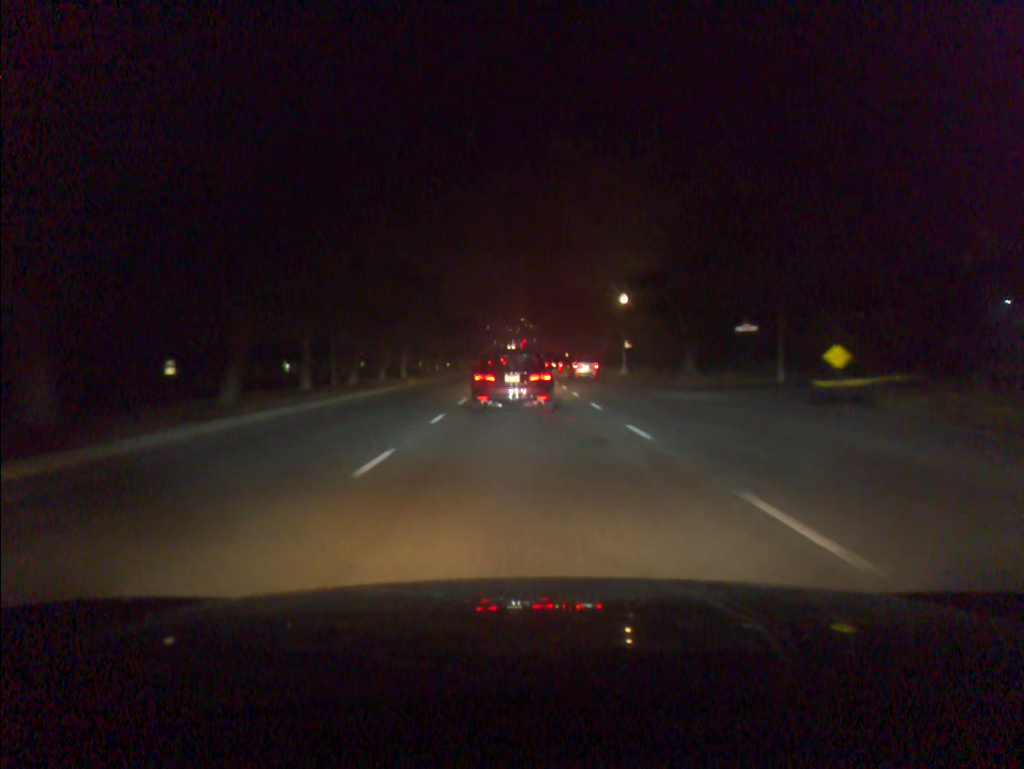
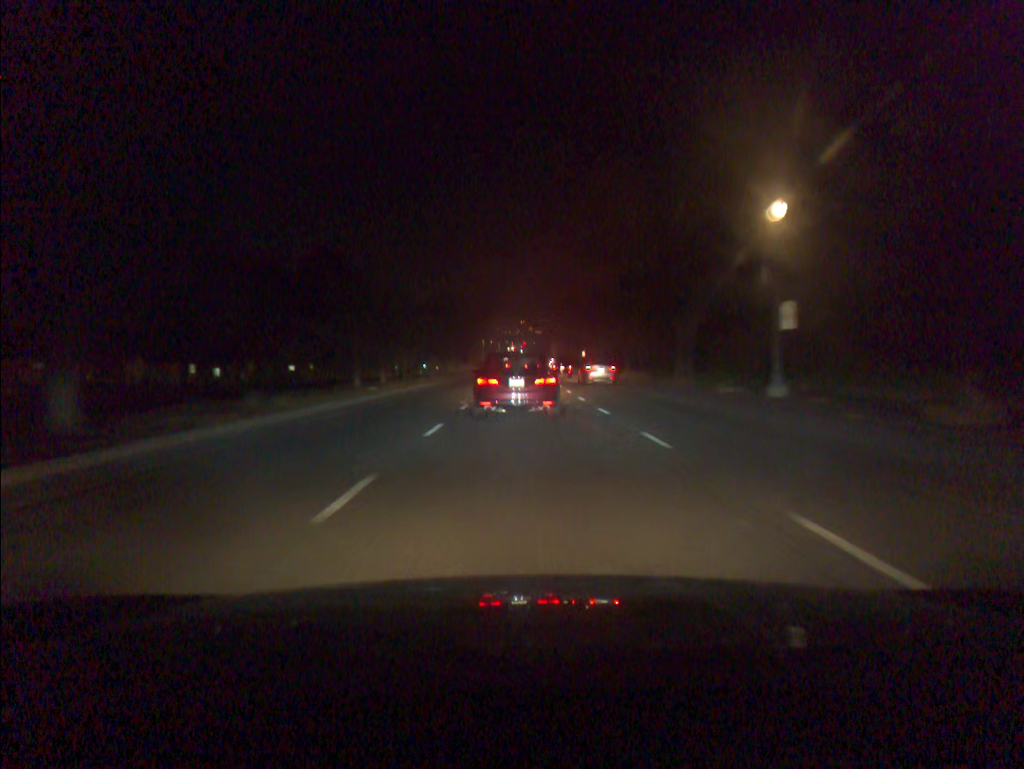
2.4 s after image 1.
(-0.1, +37.9) m; 0°
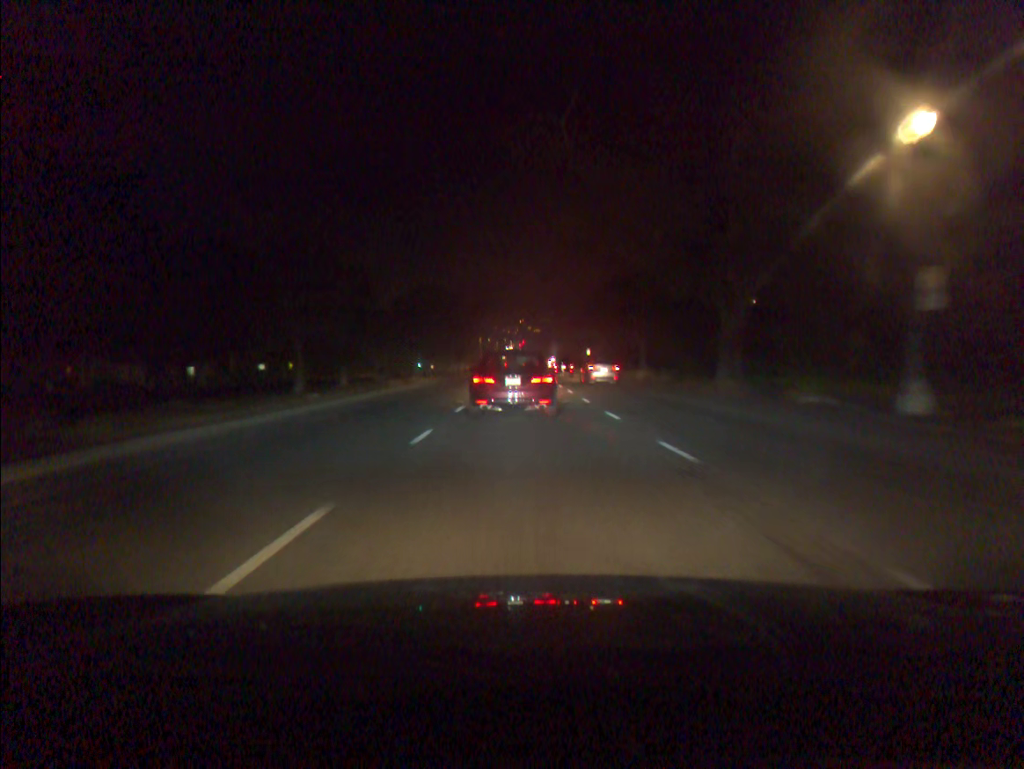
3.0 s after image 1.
(0.0, +9.2) m; 0°
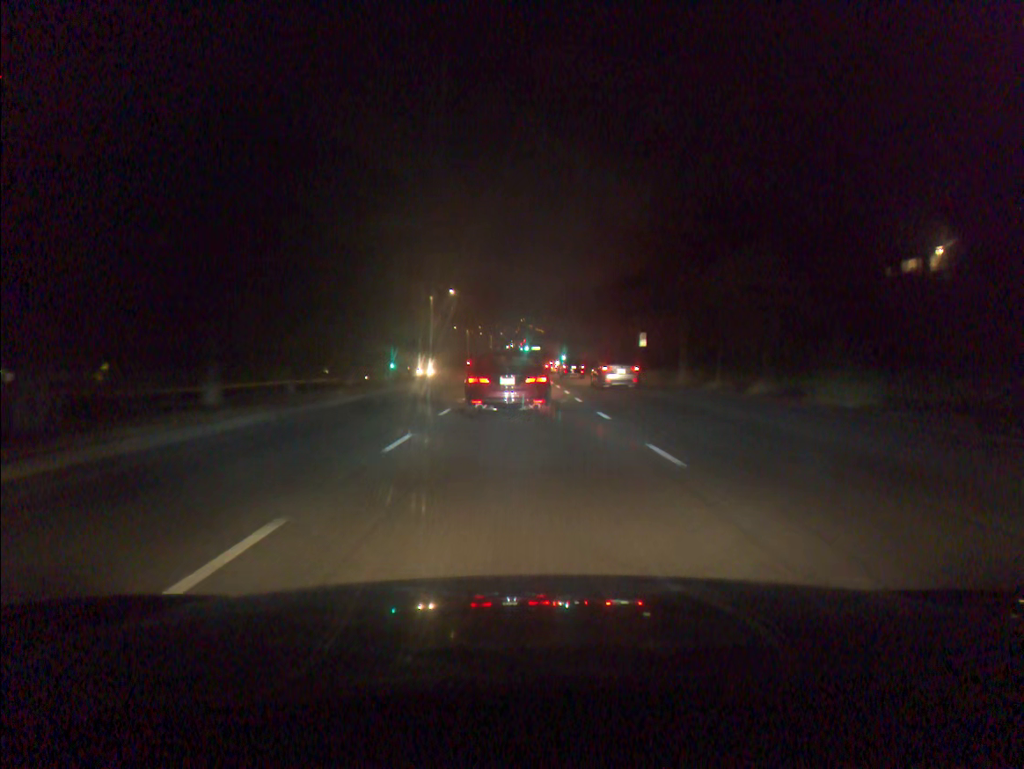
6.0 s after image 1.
(+0.2, +44.4) m; 0°
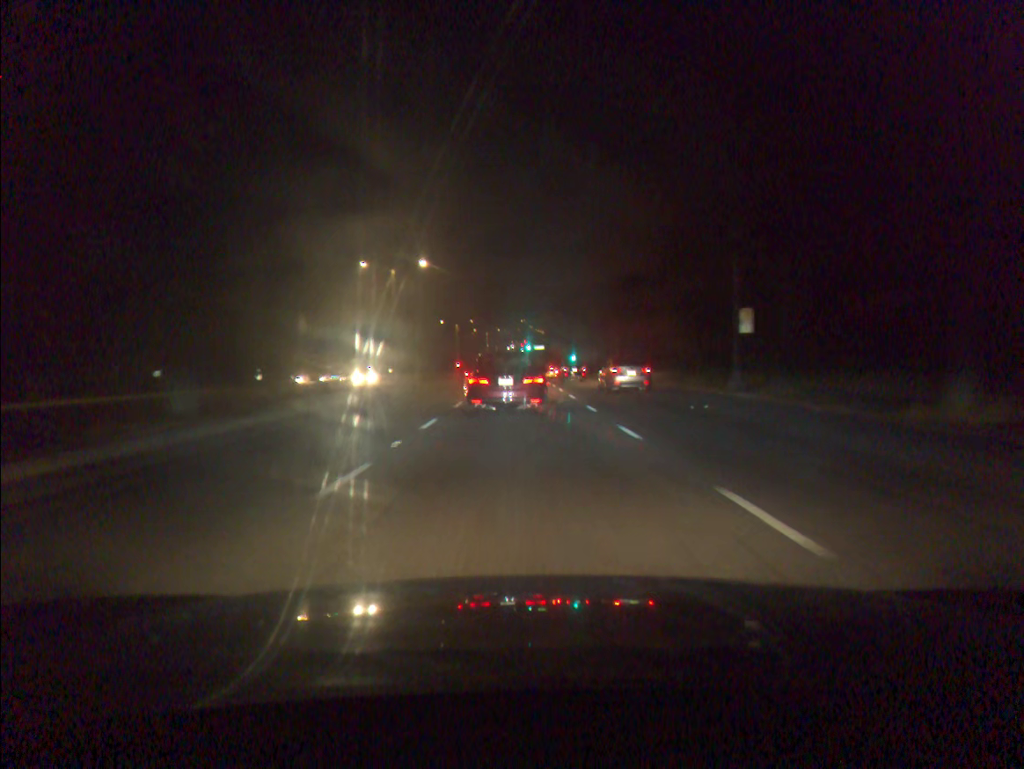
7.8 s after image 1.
(0.0, +25.1) m; 0°
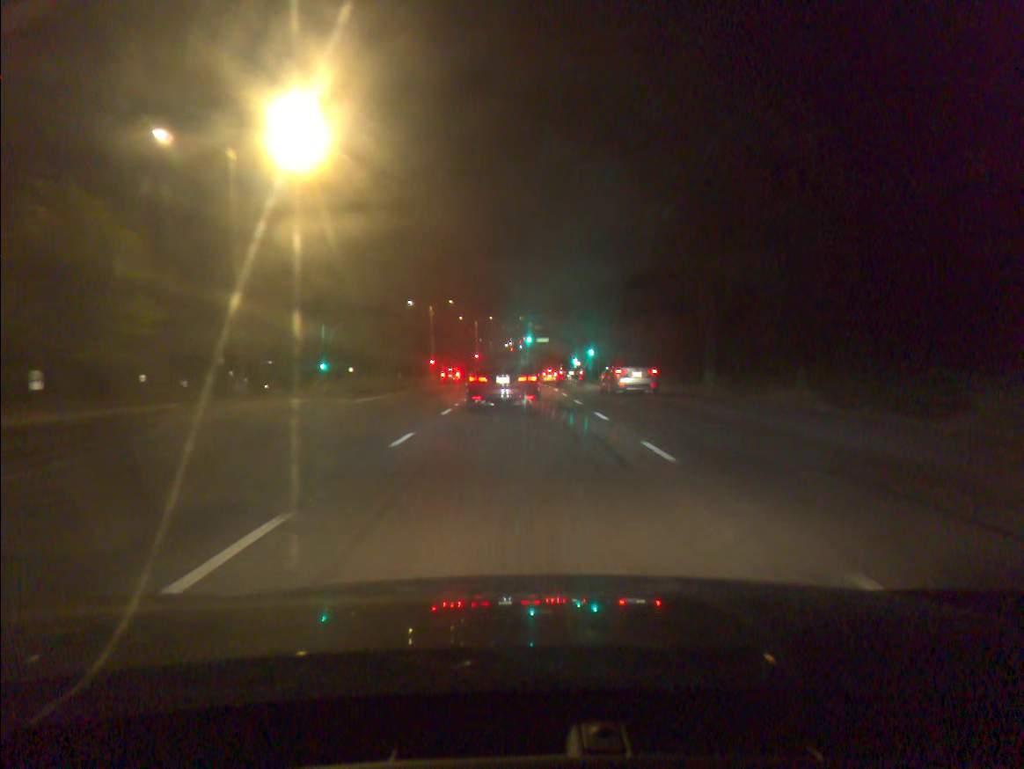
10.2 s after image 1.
(+0.1, +32.6) m; 0°
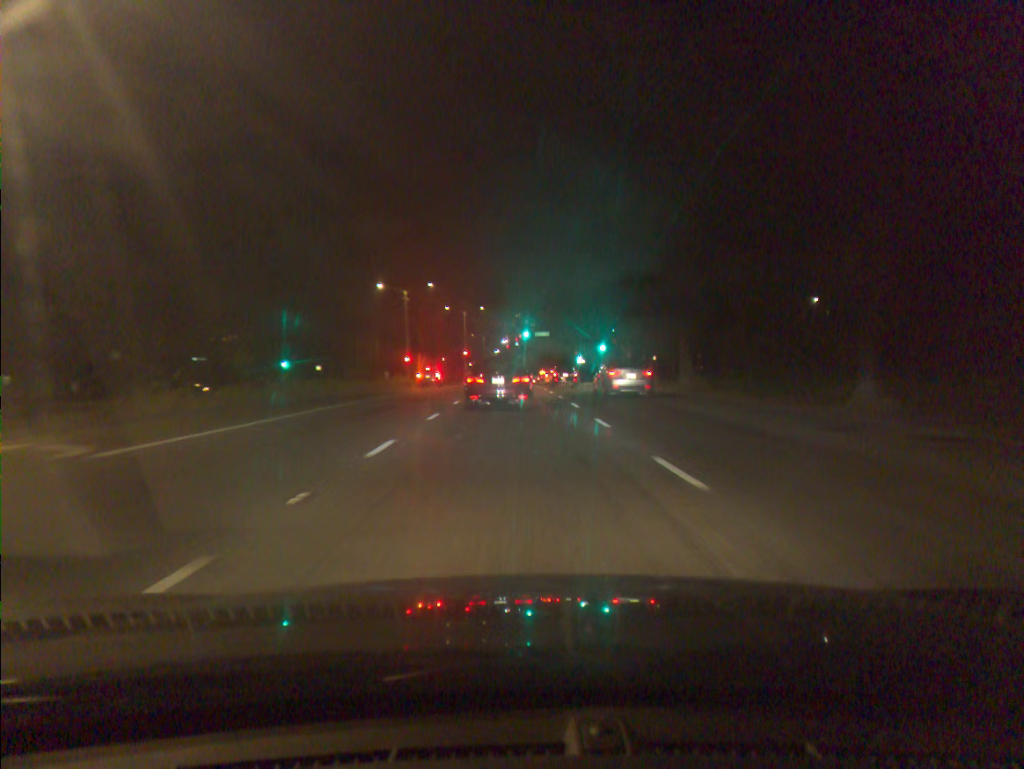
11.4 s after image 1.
(+0.1, +15.9) m; 0°
